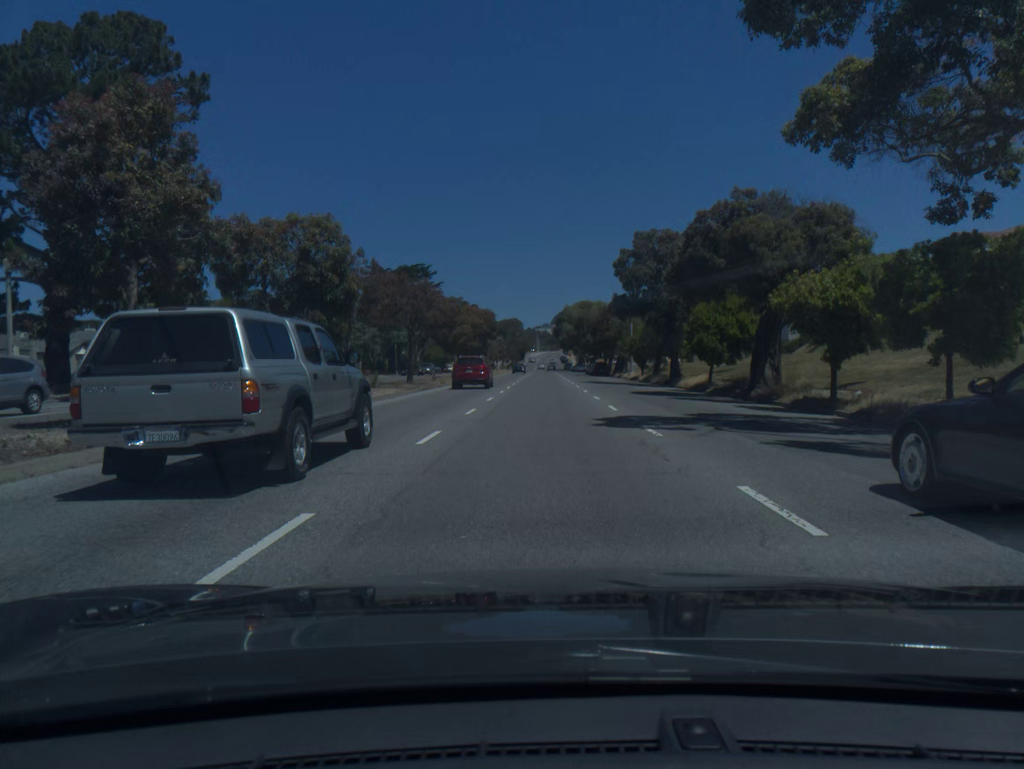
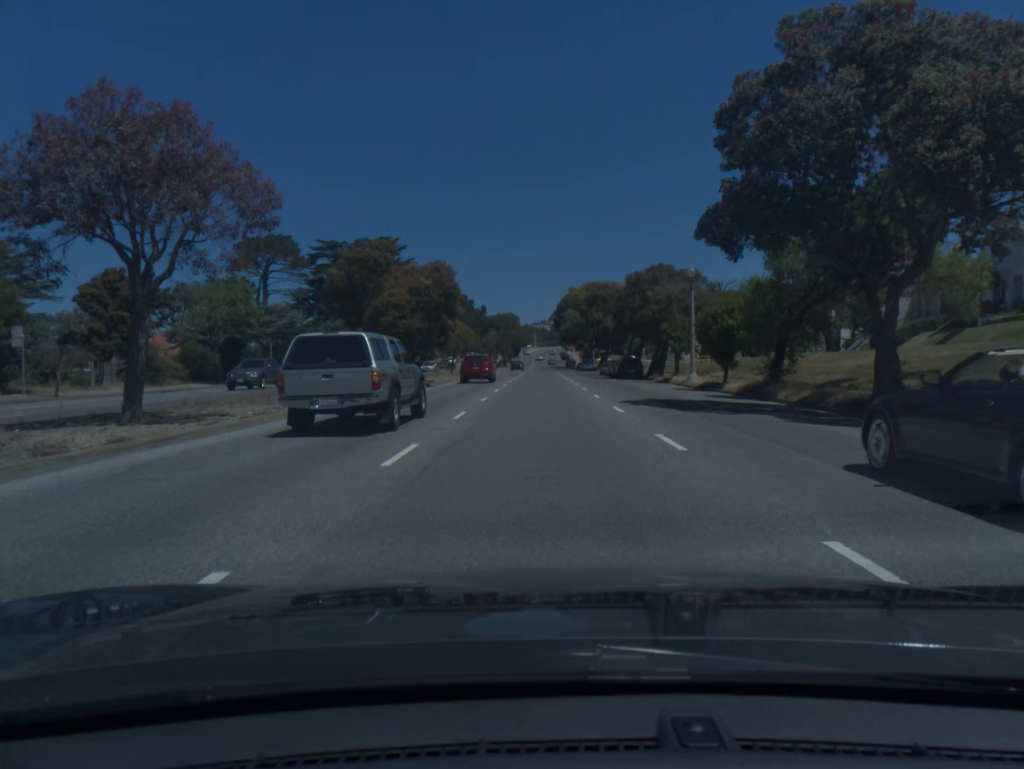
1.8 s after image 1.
(+0.1, +30.7) m; 0°
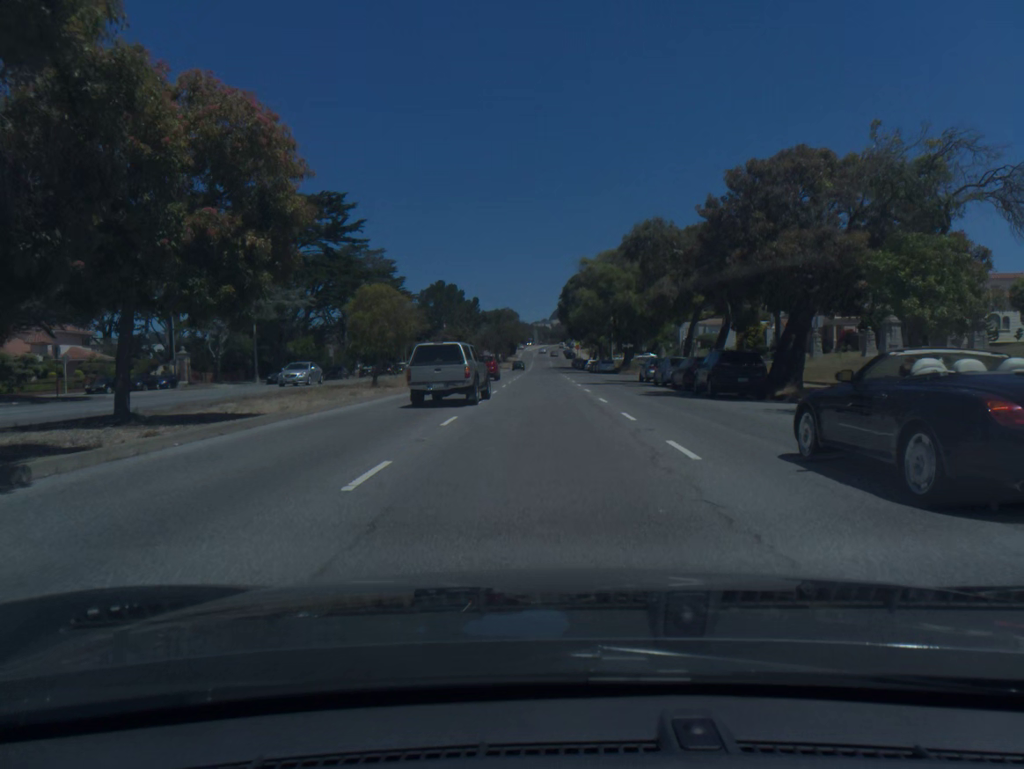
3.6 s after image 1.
(0.0, +30.9) m; 0°
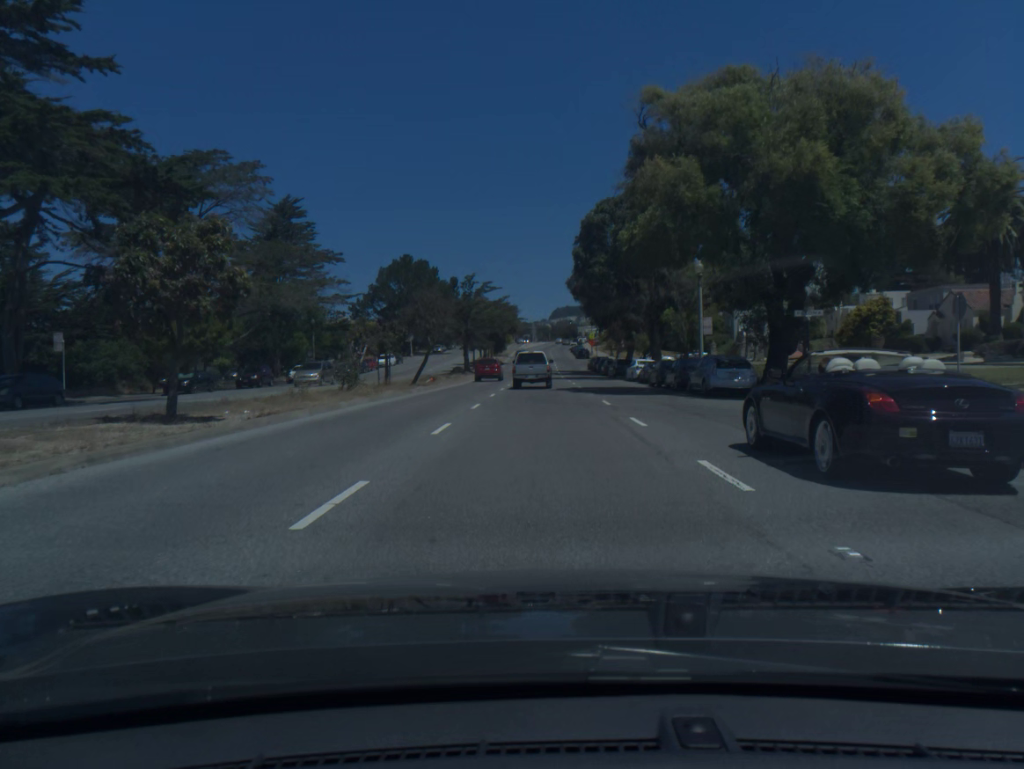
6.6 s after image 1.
(0.0, +51.9) m; 0°
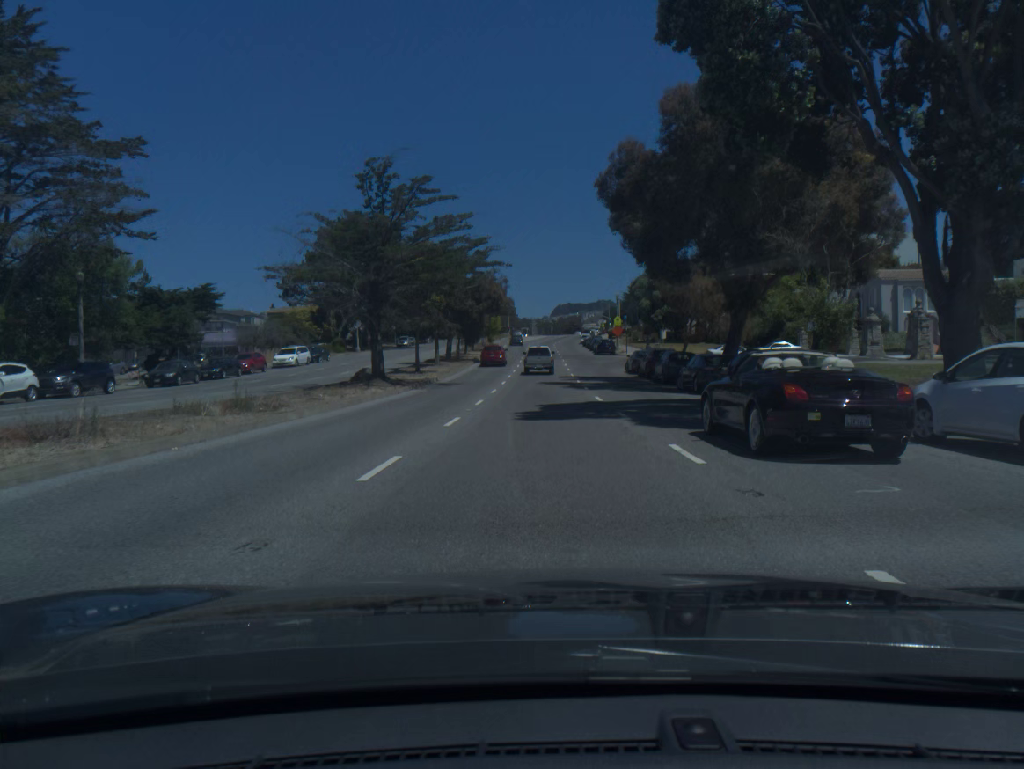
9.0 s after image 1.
(+0.1, +41.7) m; 0°
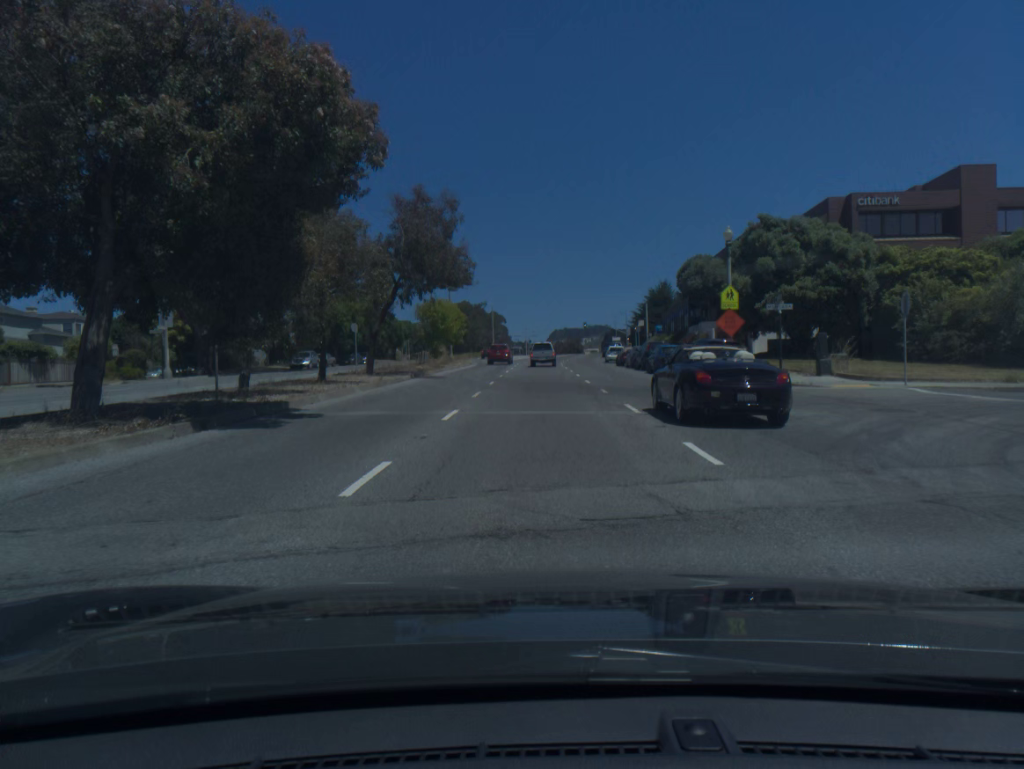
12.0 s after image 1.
(-0.1, +51.8) m; 0°
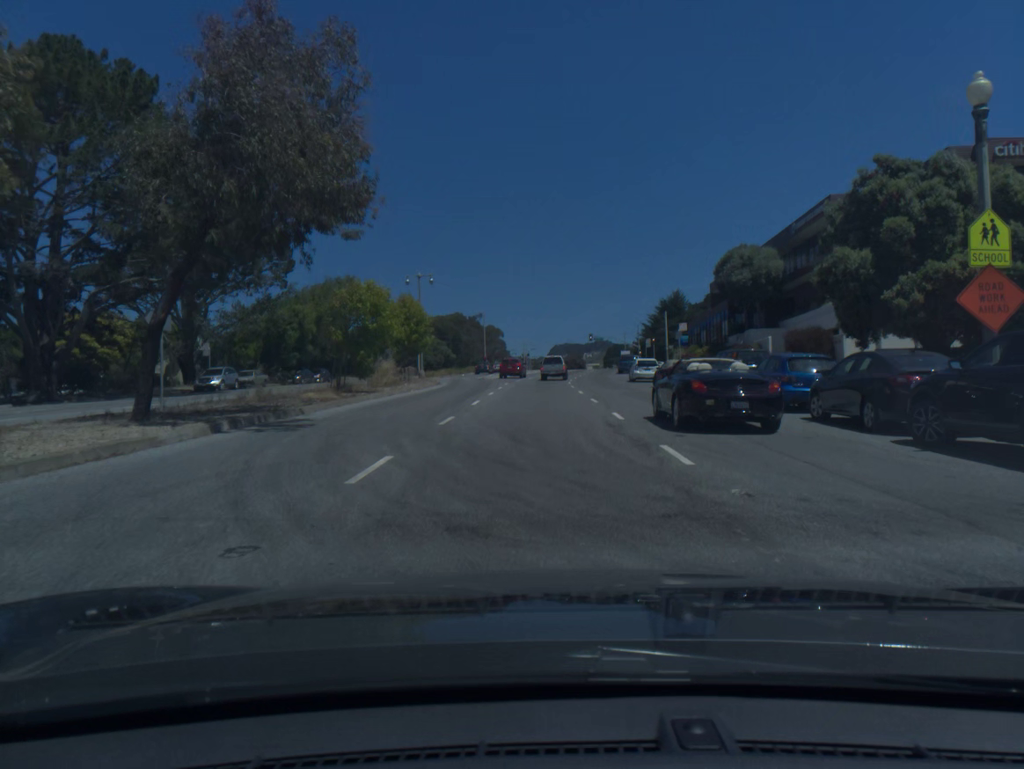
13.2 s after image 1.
(+0.1, +20.2) m; 0°
